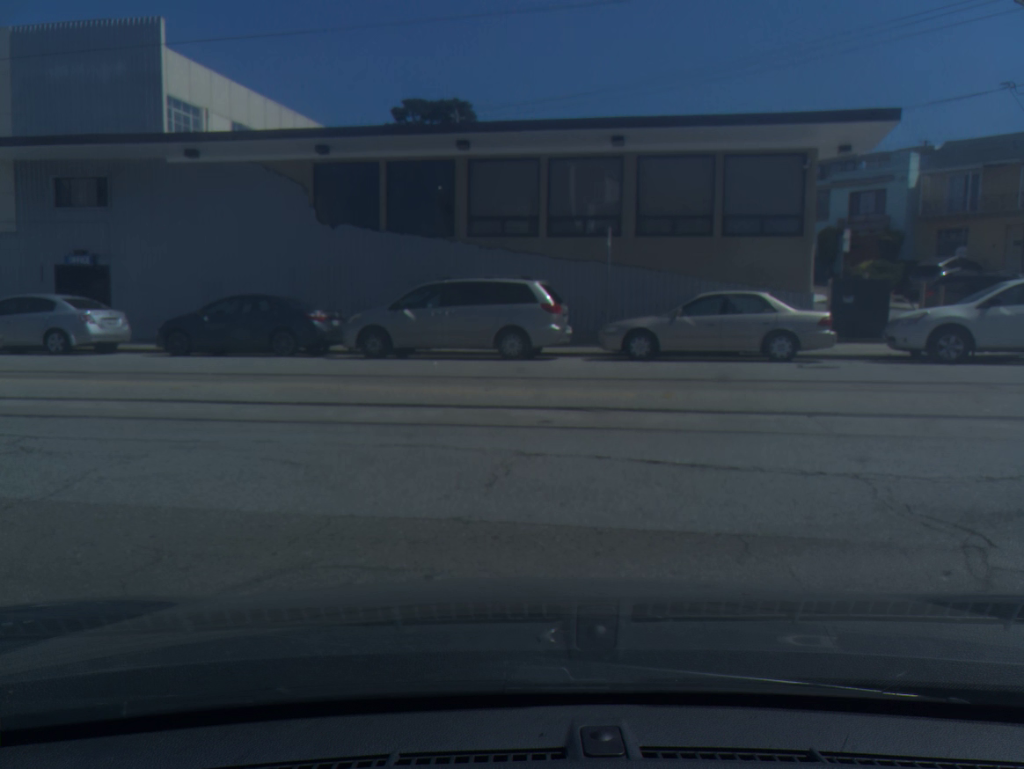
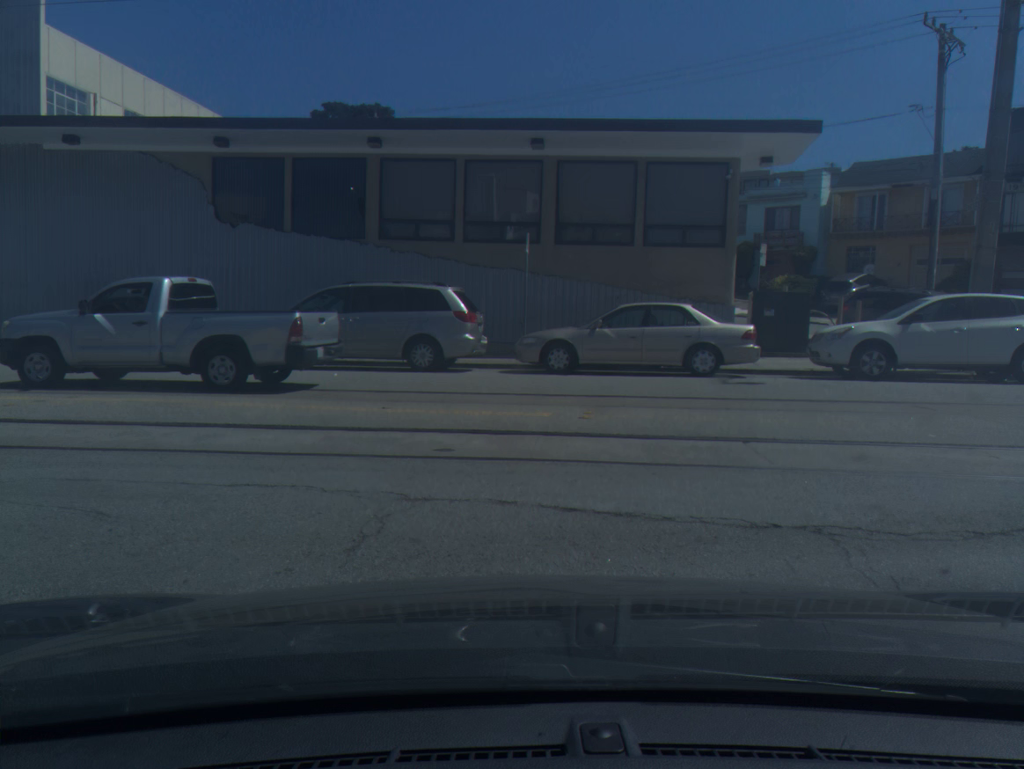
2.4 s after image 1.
(+0.2, +1.1) m; +6°
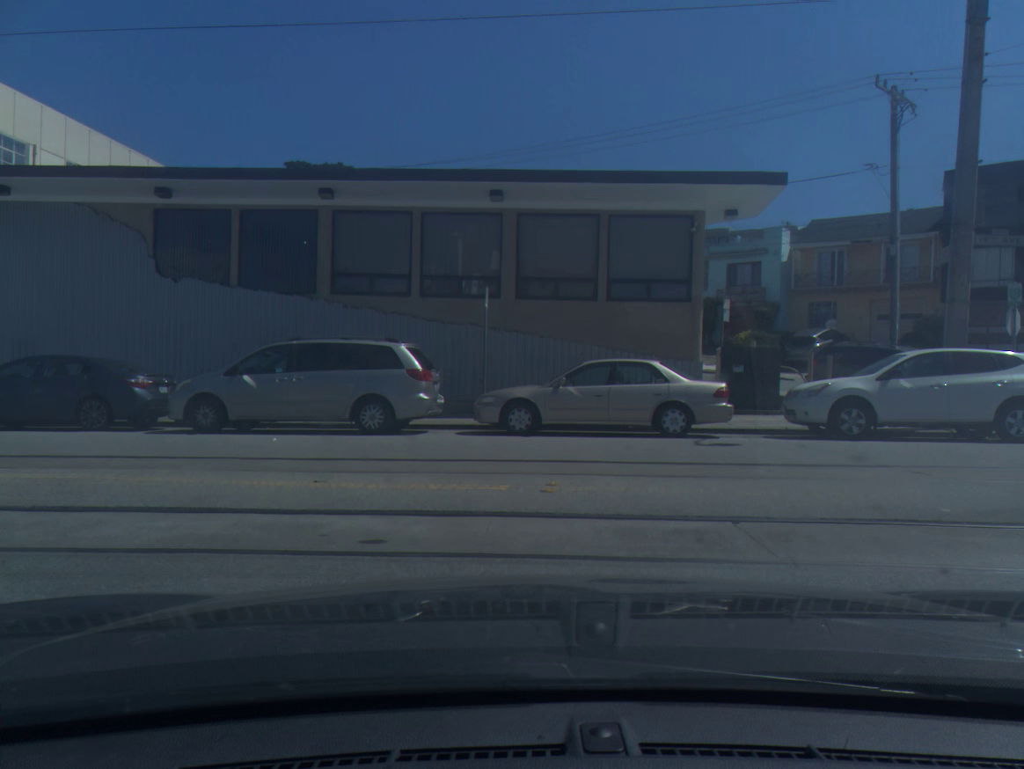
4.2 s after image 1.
(+0.1, +1.0) m; +3°
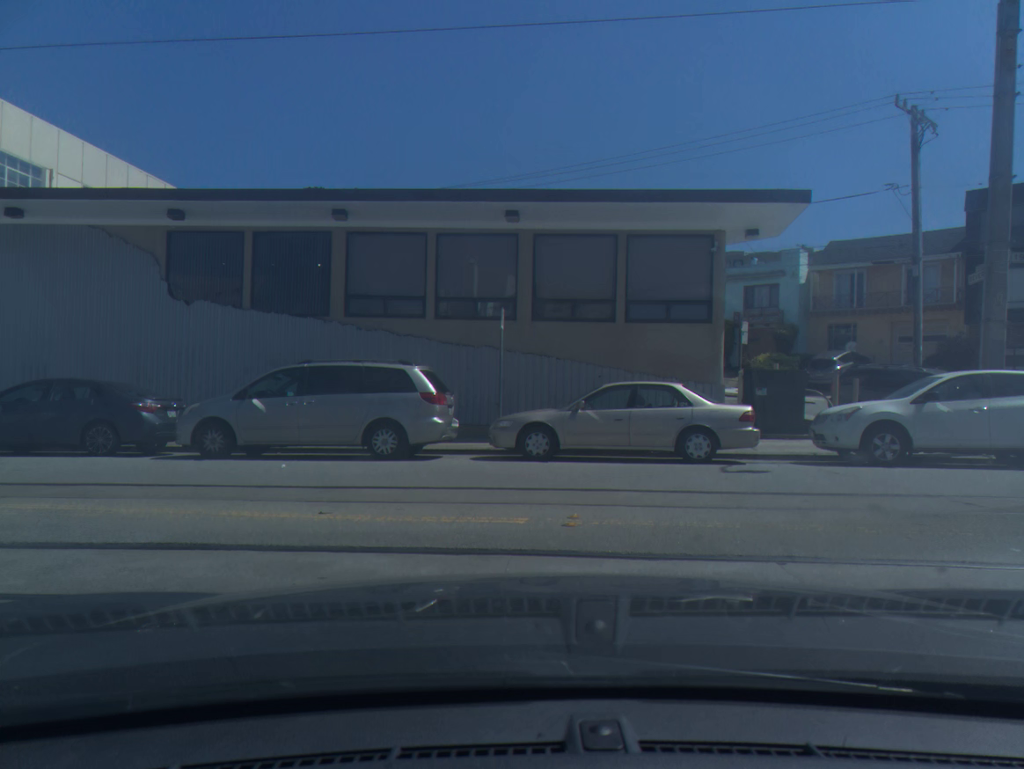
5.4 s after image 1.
(0.0, +0.5) m; -1°
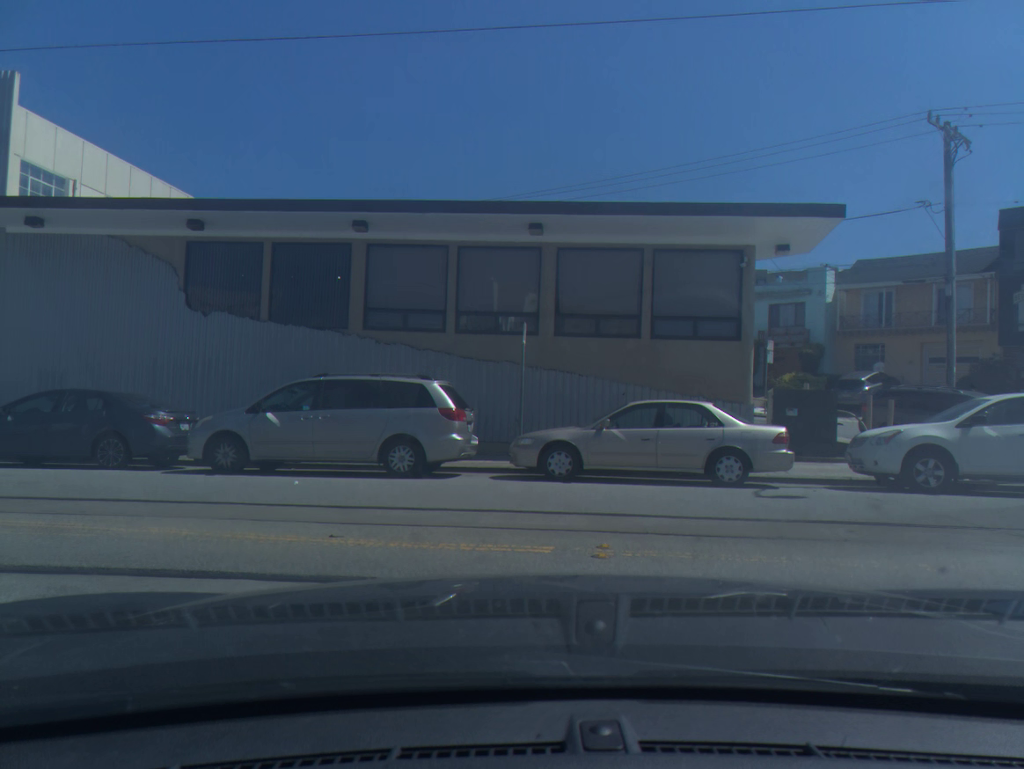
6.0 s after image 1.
(-0.1, +0.5) m; -1°
